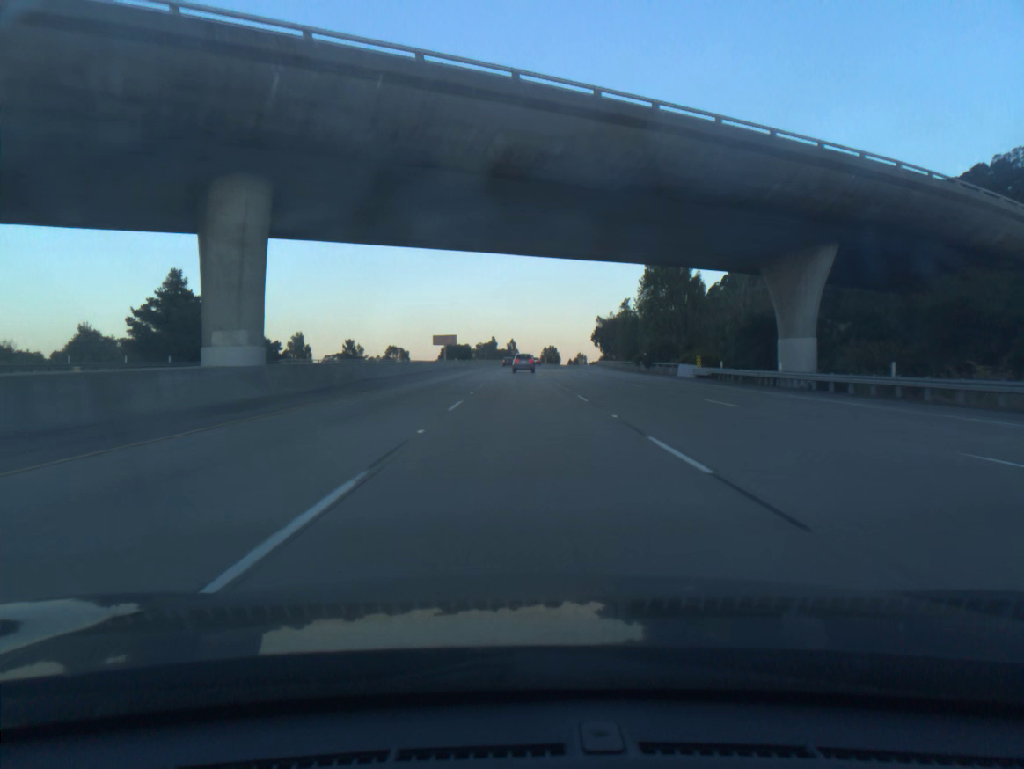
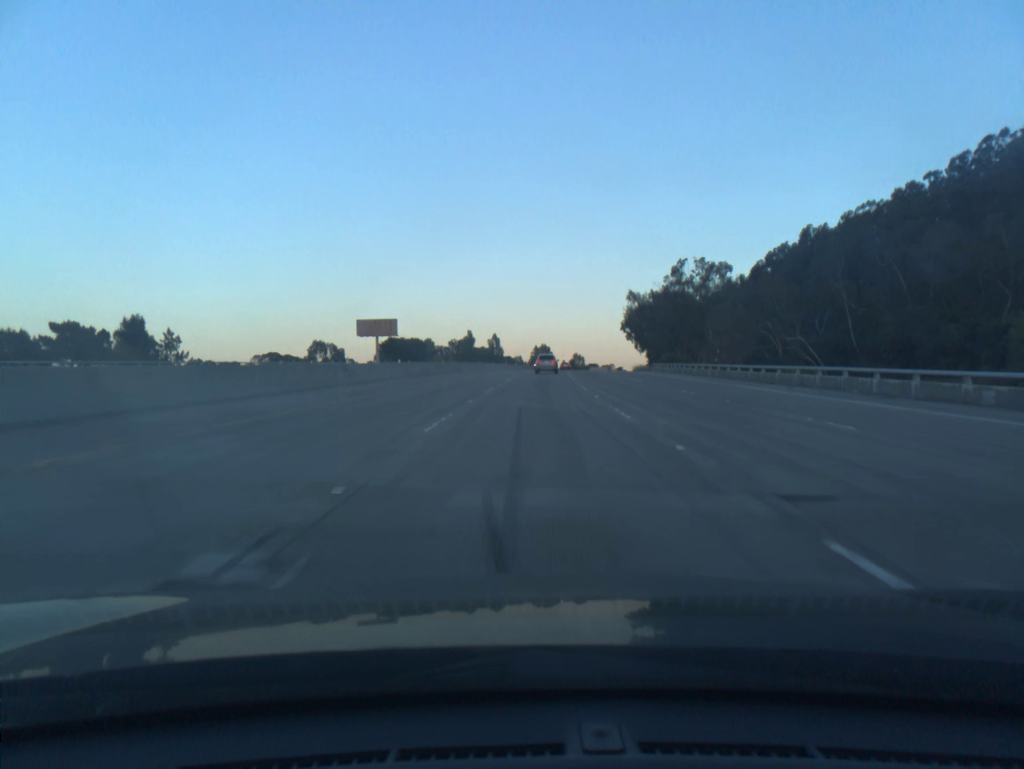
(+0.2, +92.2) m; +1°
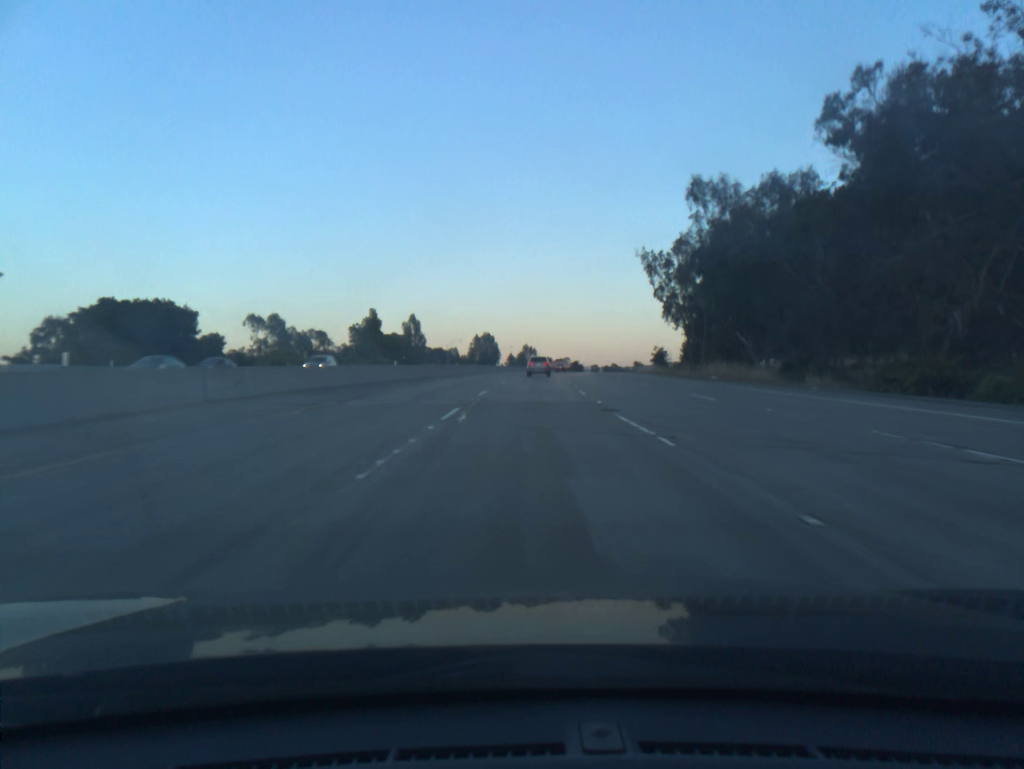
(+3.7, +92.4) m; +4°
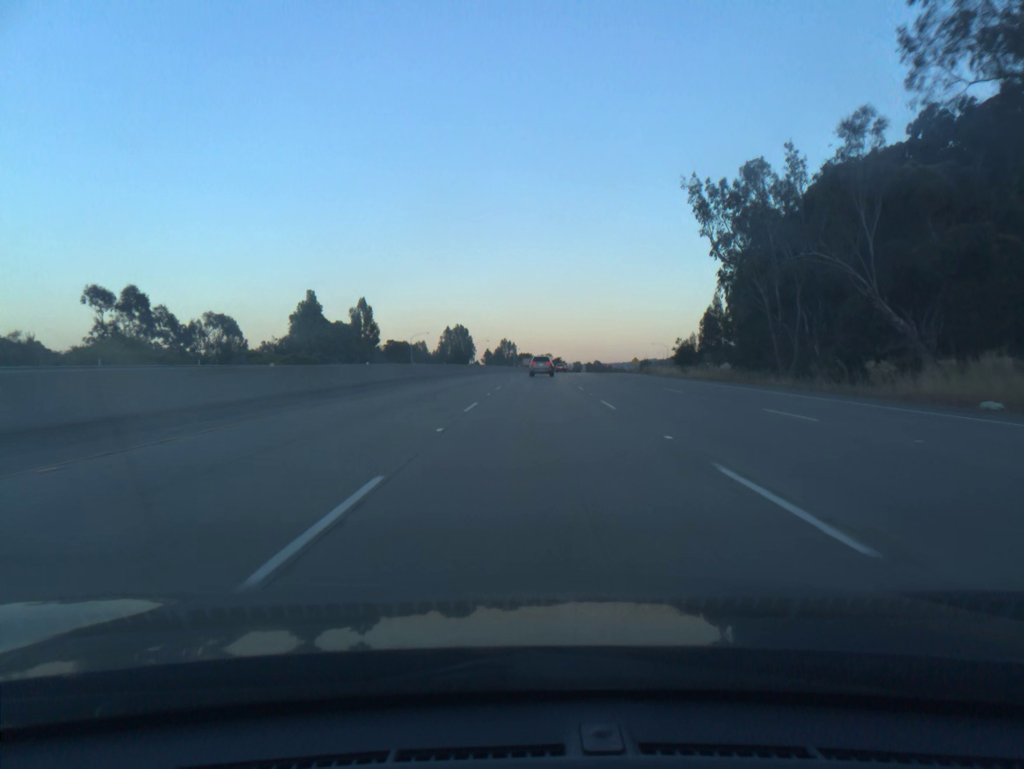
(+0.4, +36.8) m; +1°
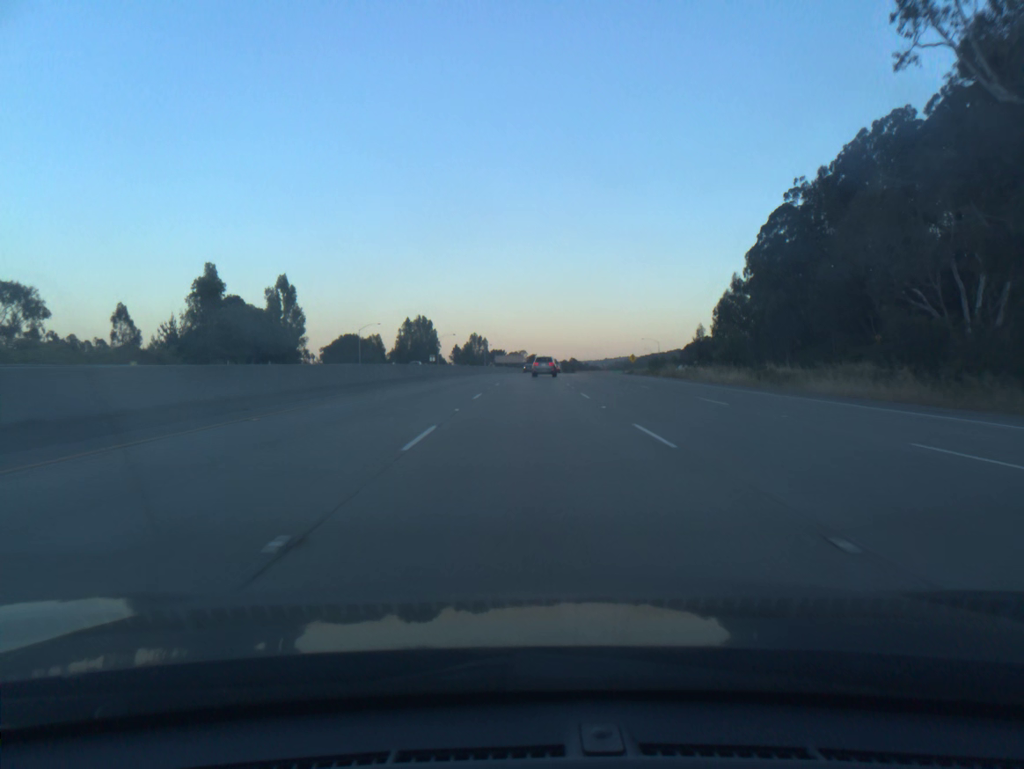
(+0.7, +36.7) m; +2°
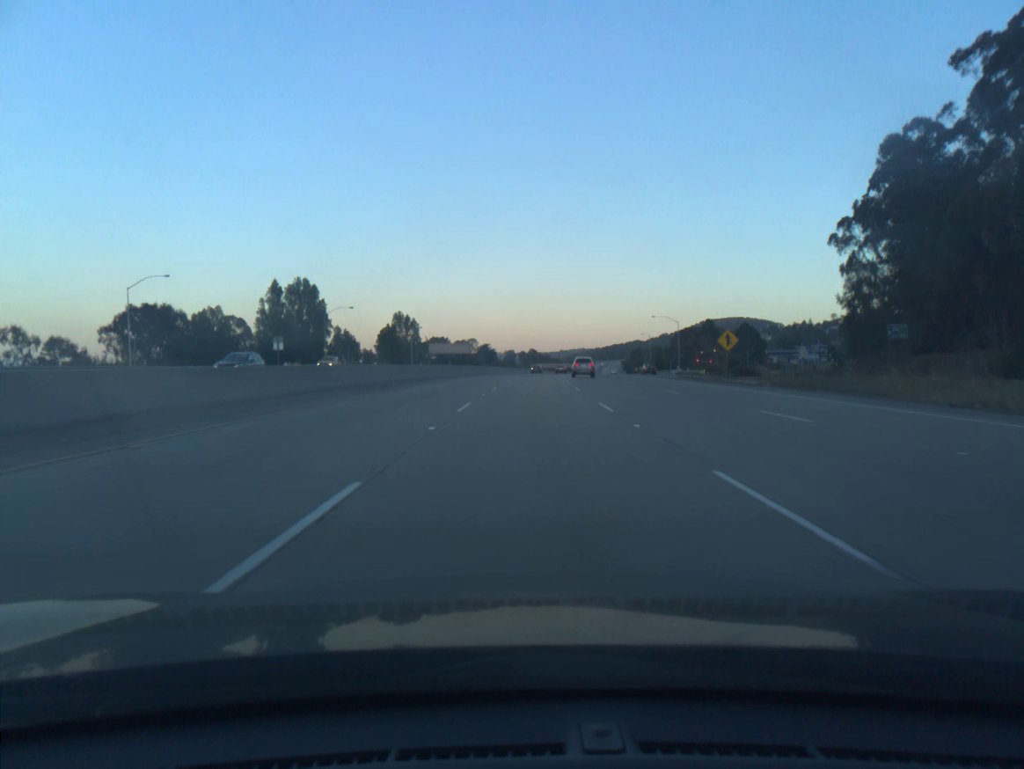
(+2.7, +91.9) m; +3°
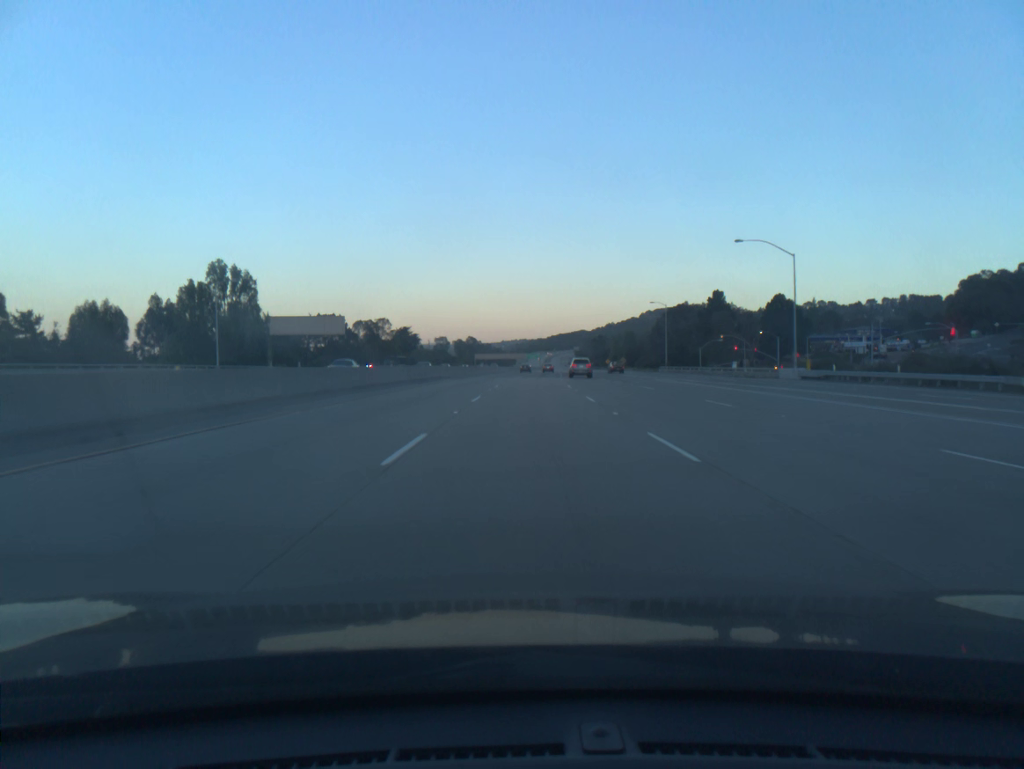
(+3.4, +94.7) m; +4°
